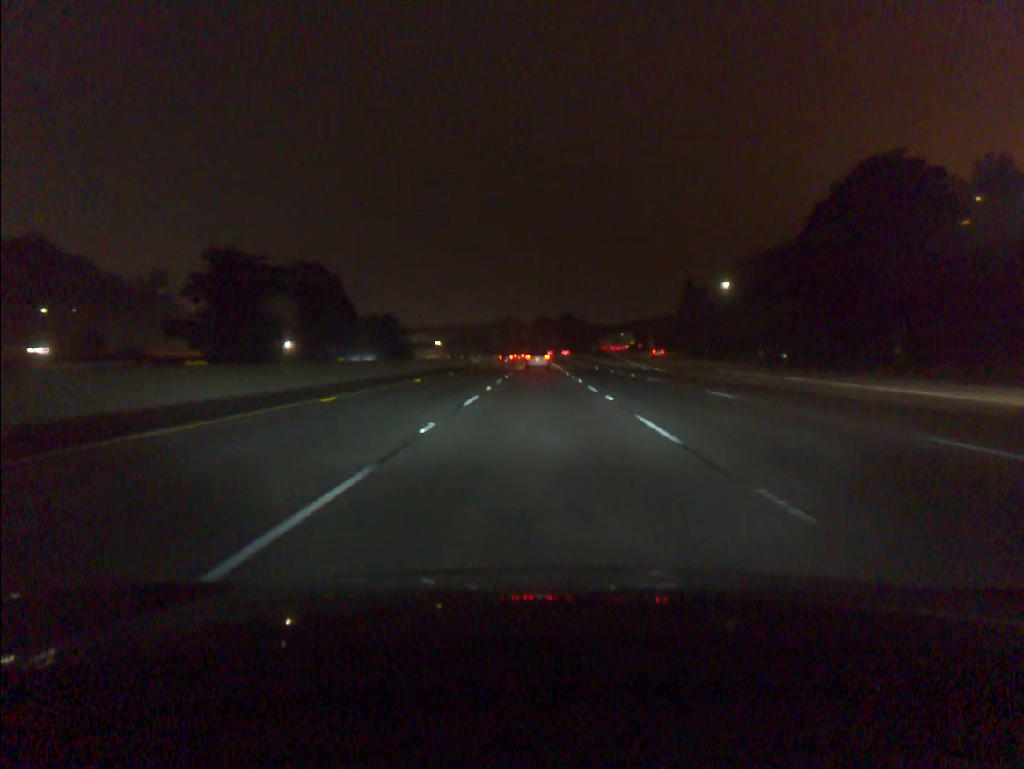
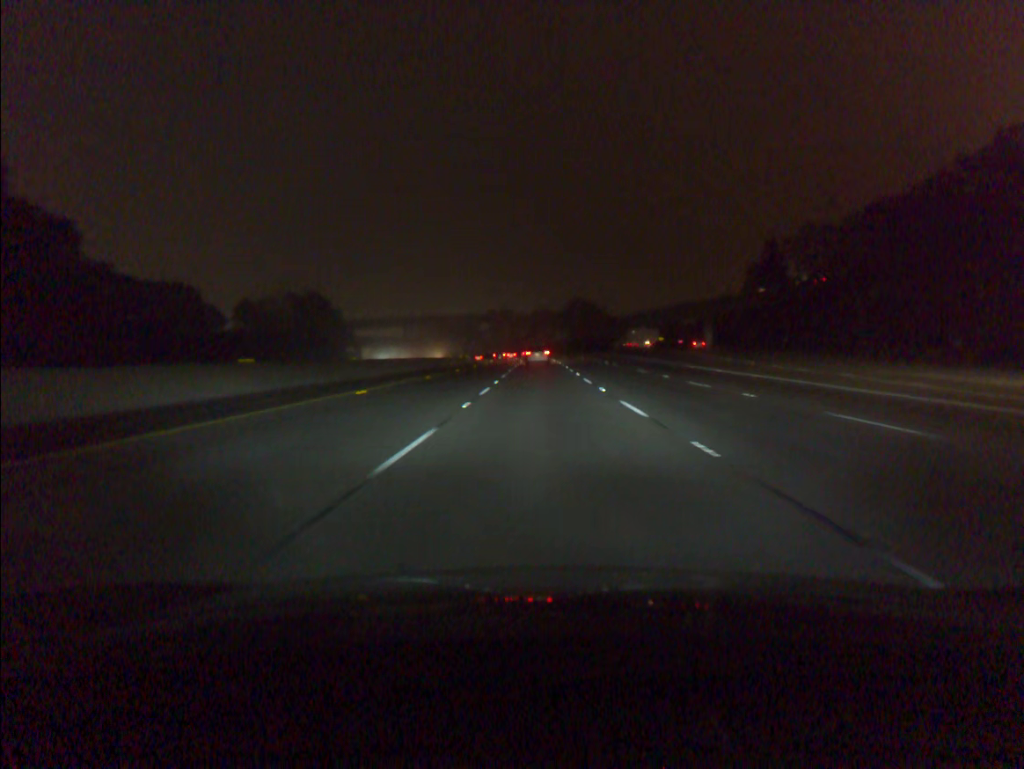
(-0.1, +83.8) m; 0°
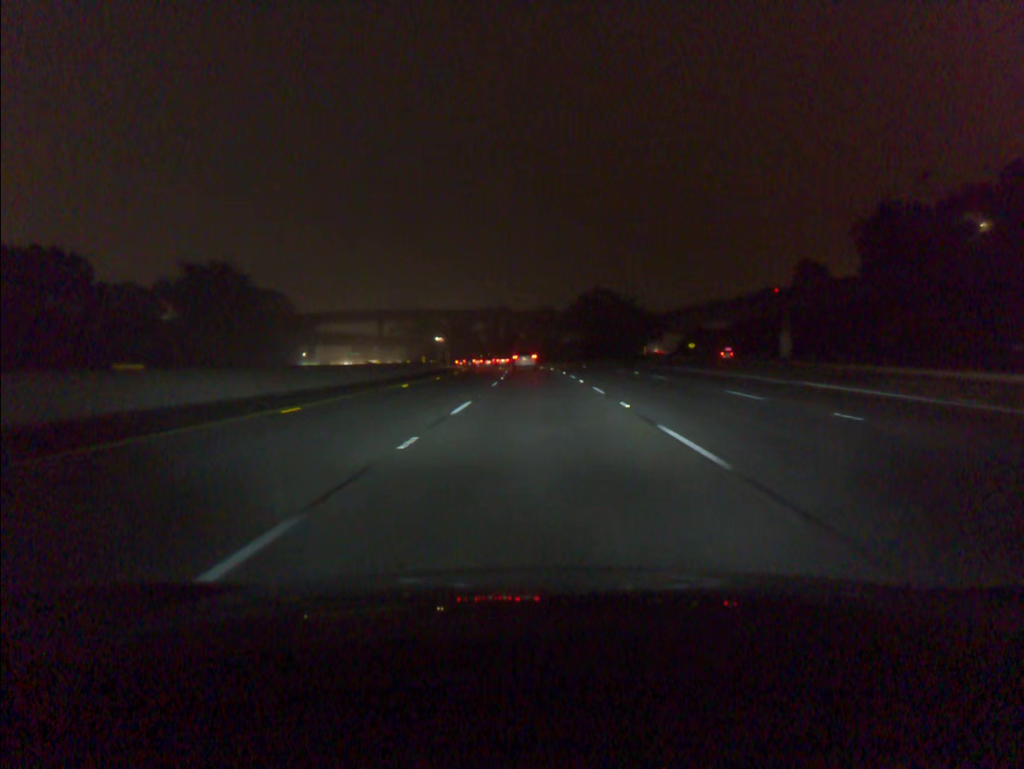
(0.0, +50.3) m; 0°
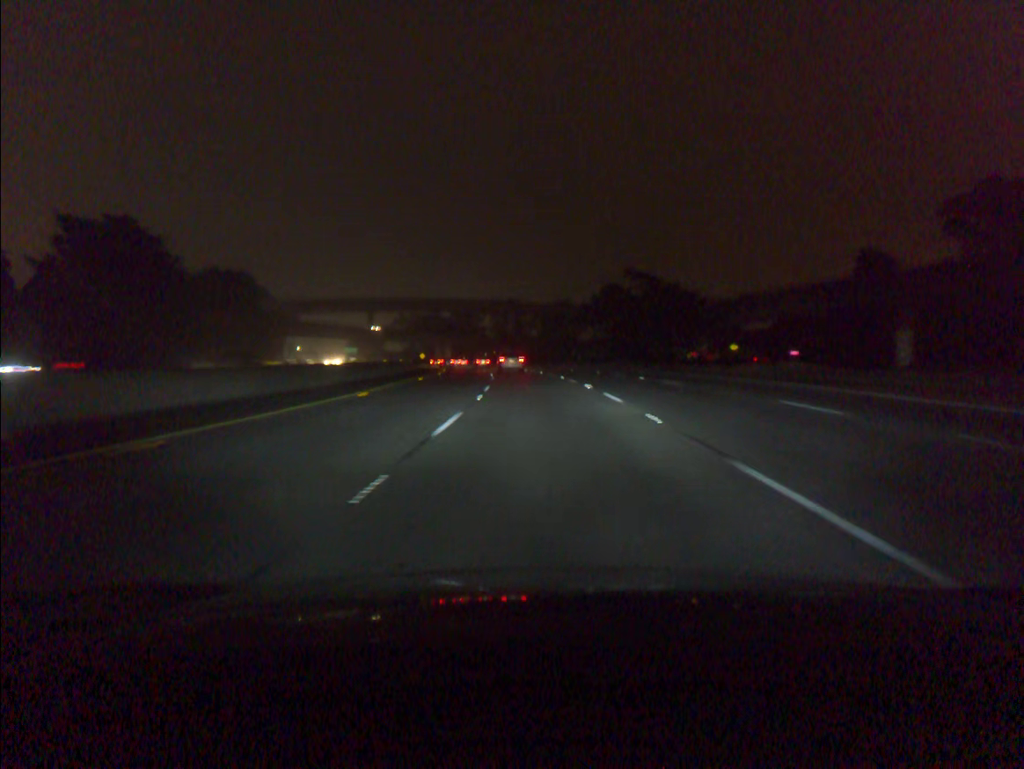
(-0.2, +33.4) m; -1°
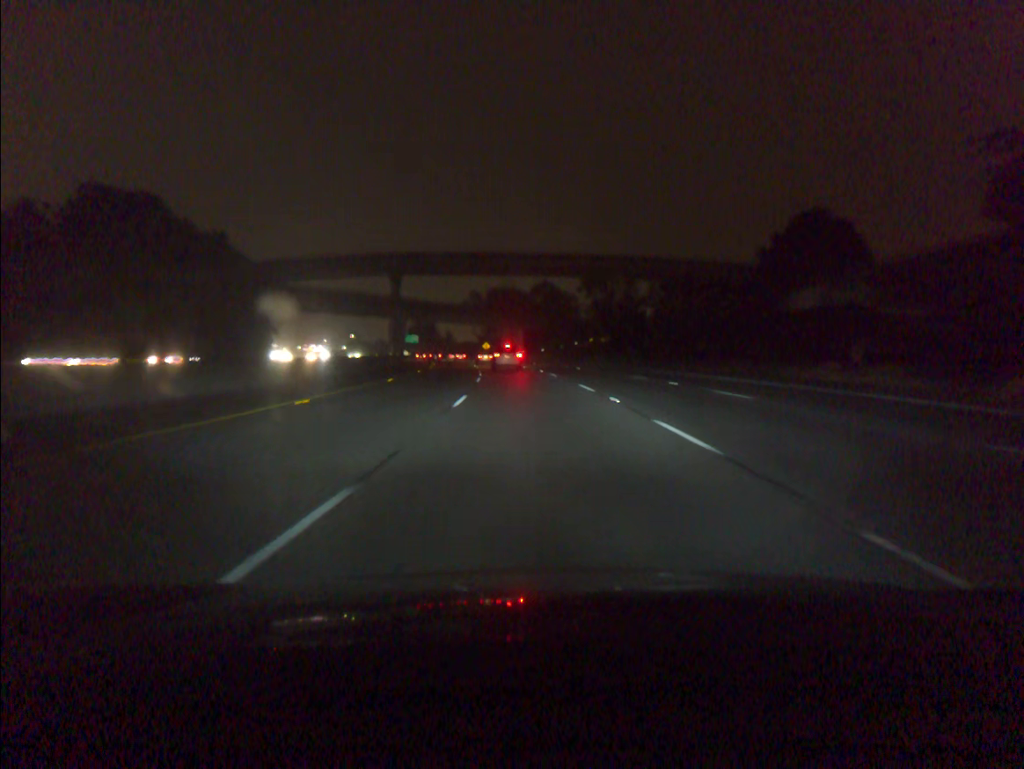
(-4.1, +82.1) m; -7°
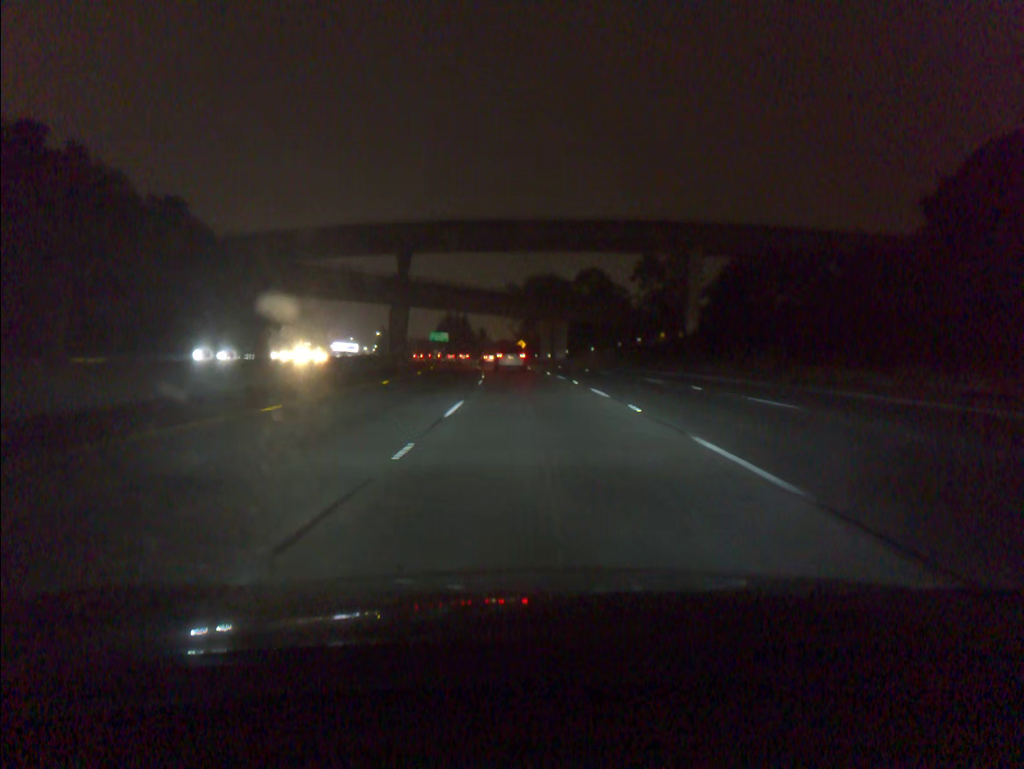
(-0.9, +31.8) m; -3°
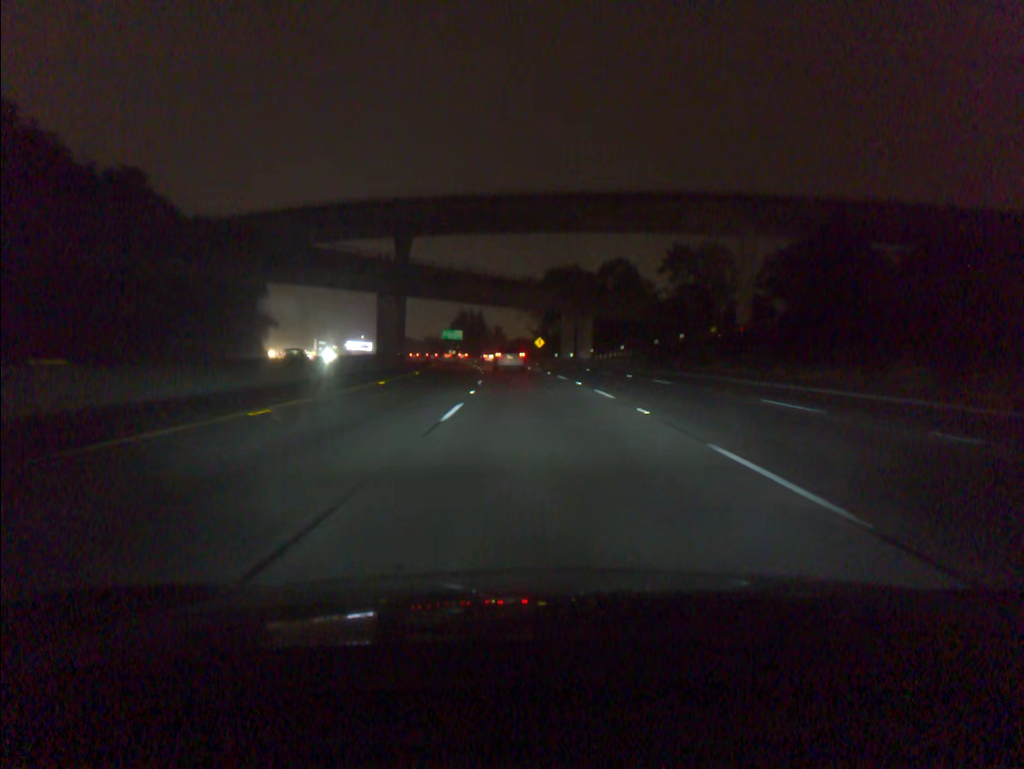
(-0.2, +15.5) m; -1°
